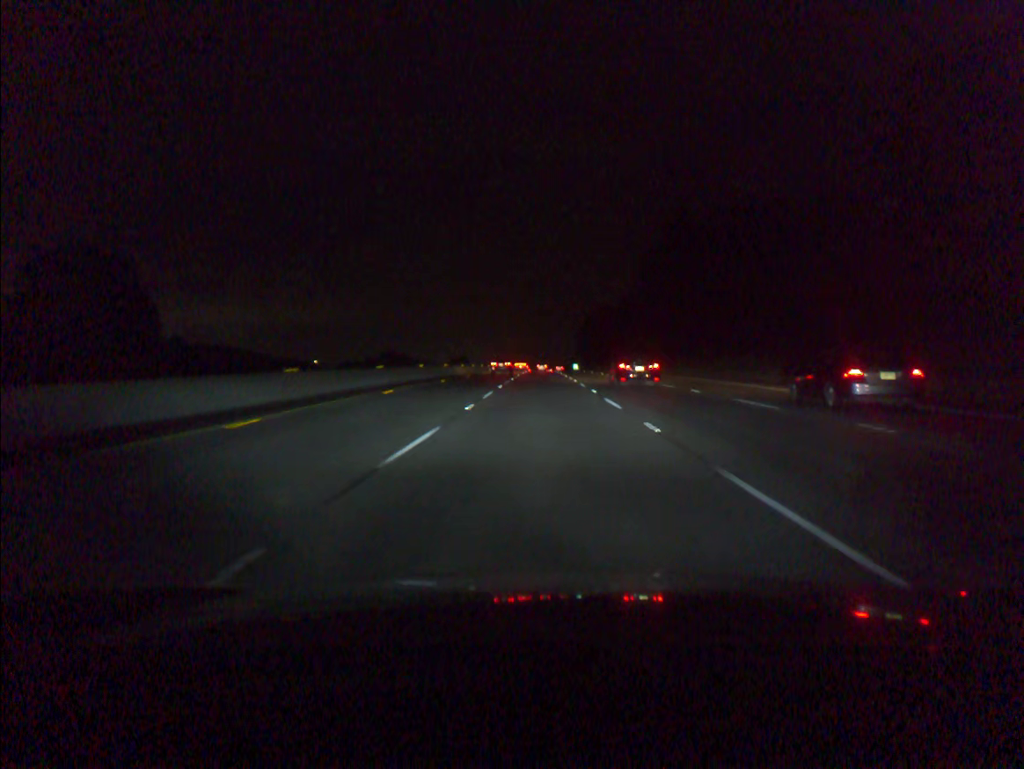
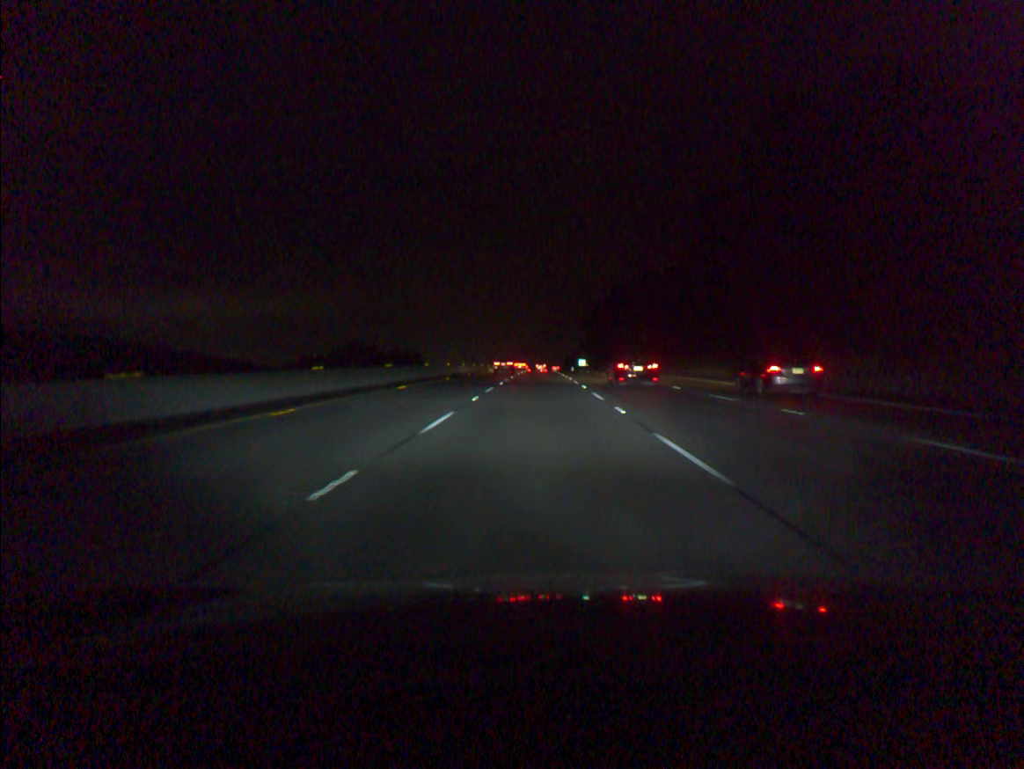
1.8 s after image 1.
(0.0, +54.9) m; 0°
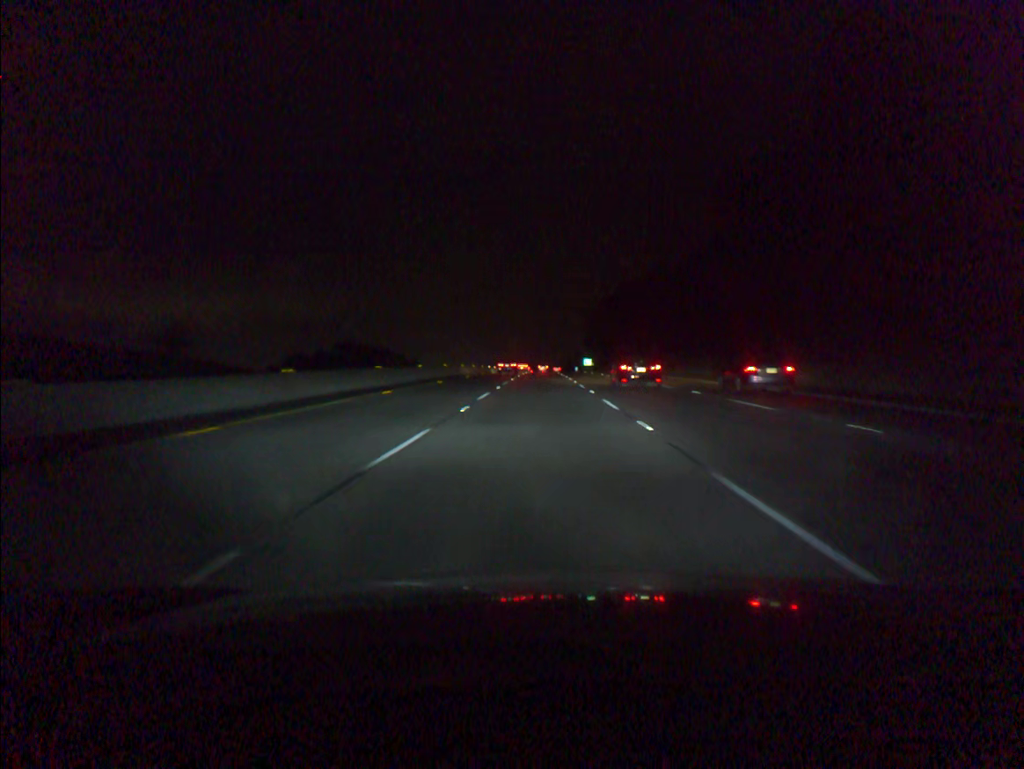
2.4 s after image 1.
(0.0, +18.3) m; 0°
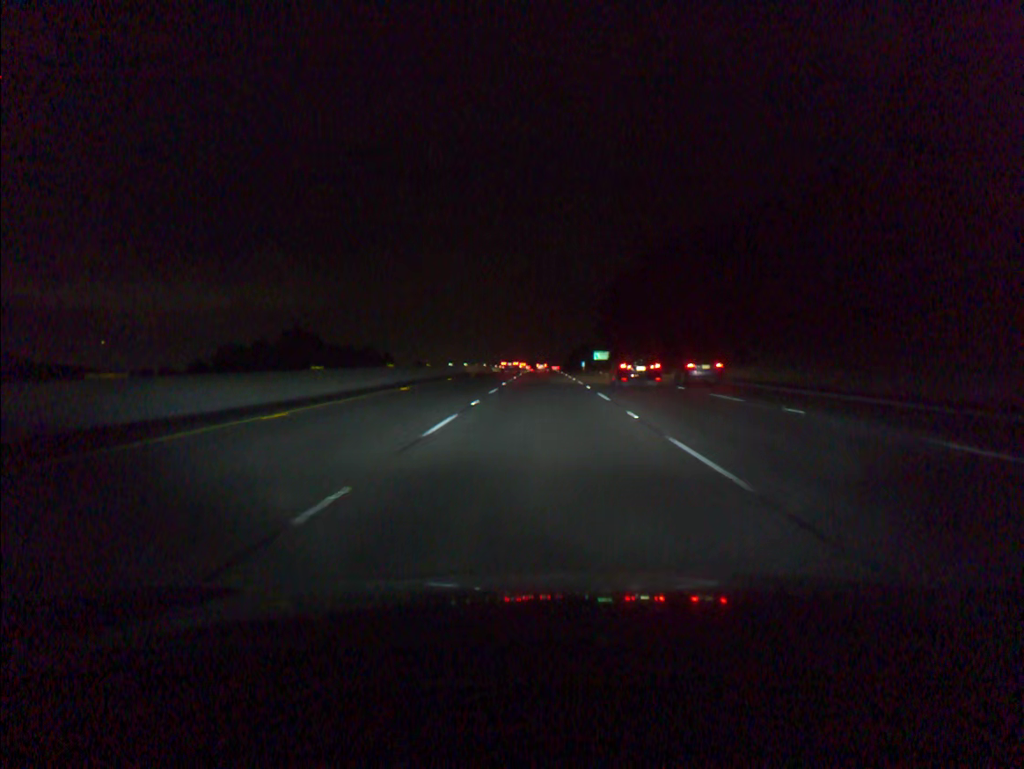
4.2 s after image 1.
(0.0, +55.2) m; 0°
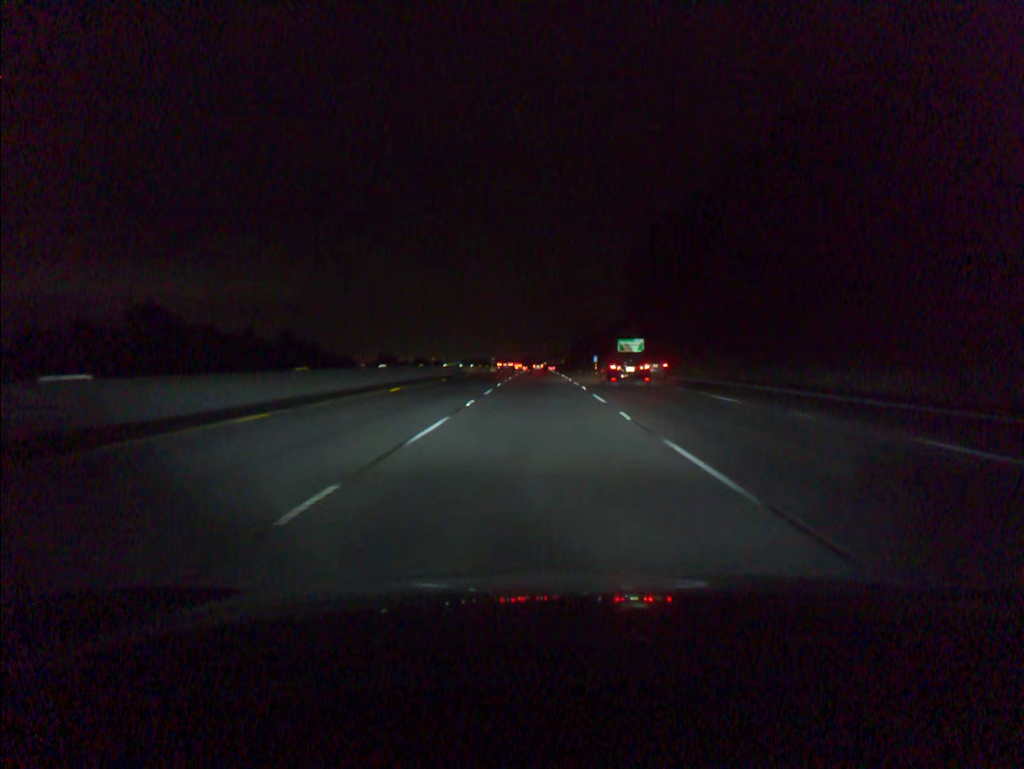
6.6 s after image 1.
(+0.2, +73.9) m; 0°
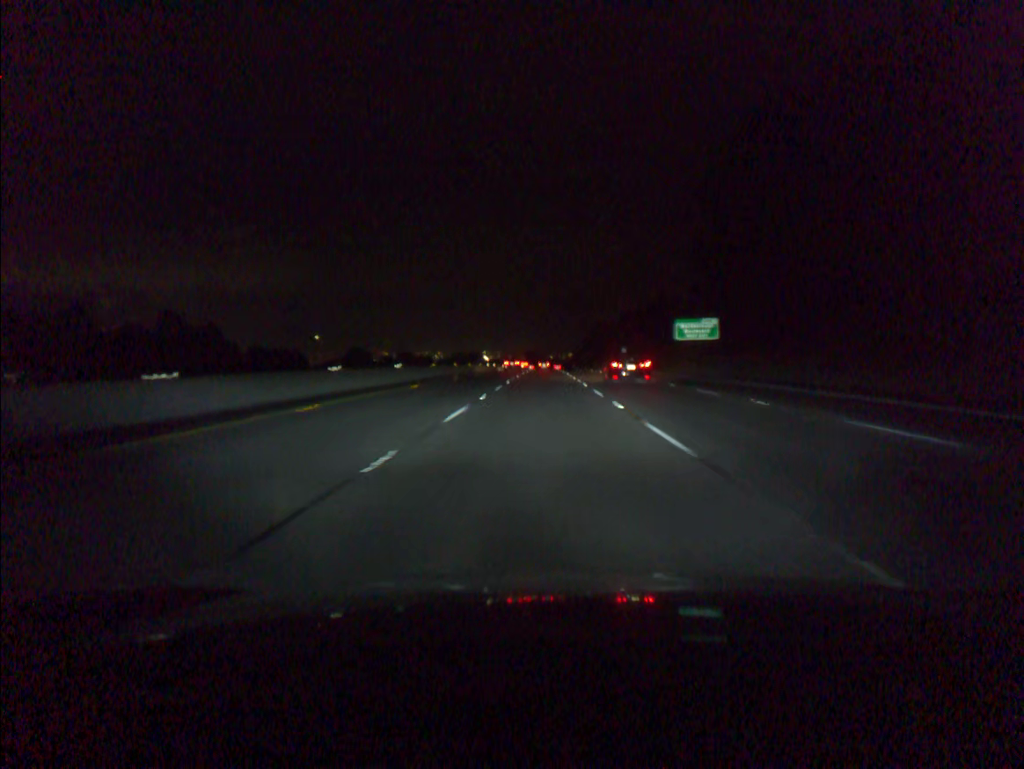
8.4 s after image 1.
(-0.1, +55.4) m; 0°
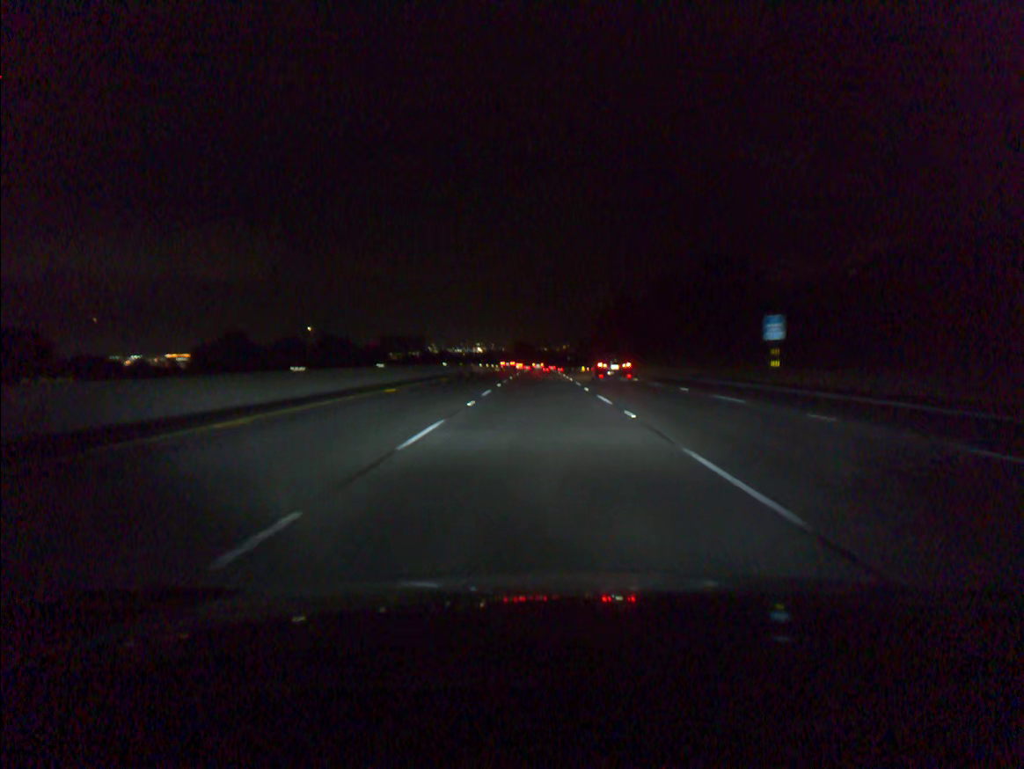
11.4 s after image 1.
(+0.3, +91.9) m; 0°
